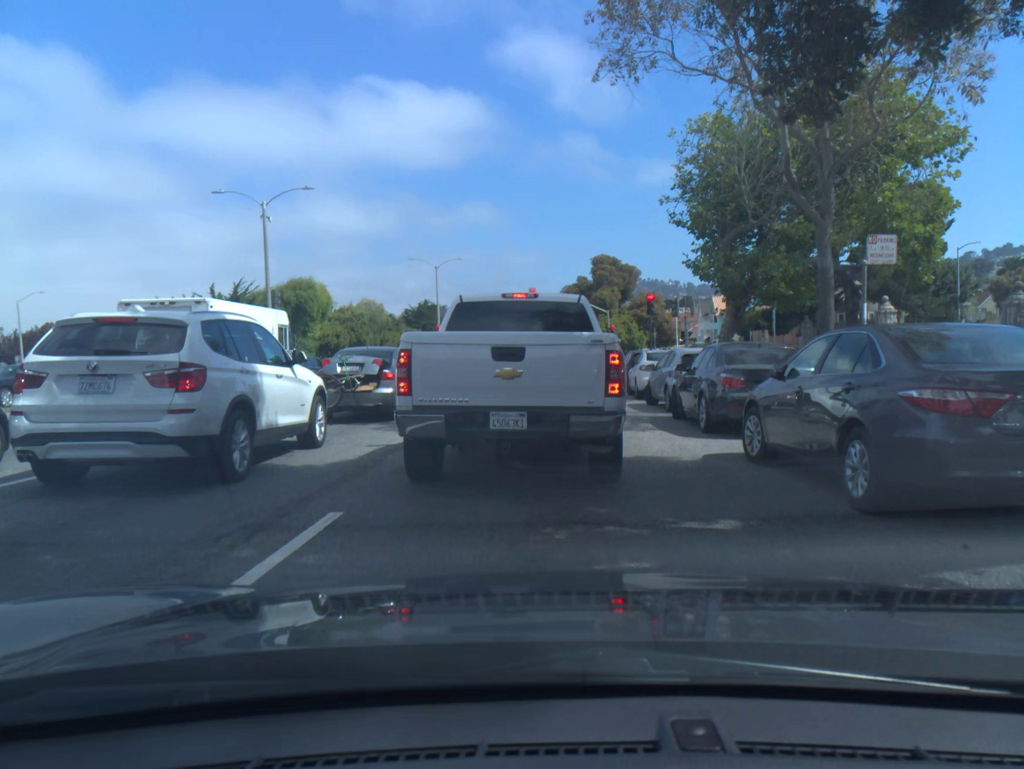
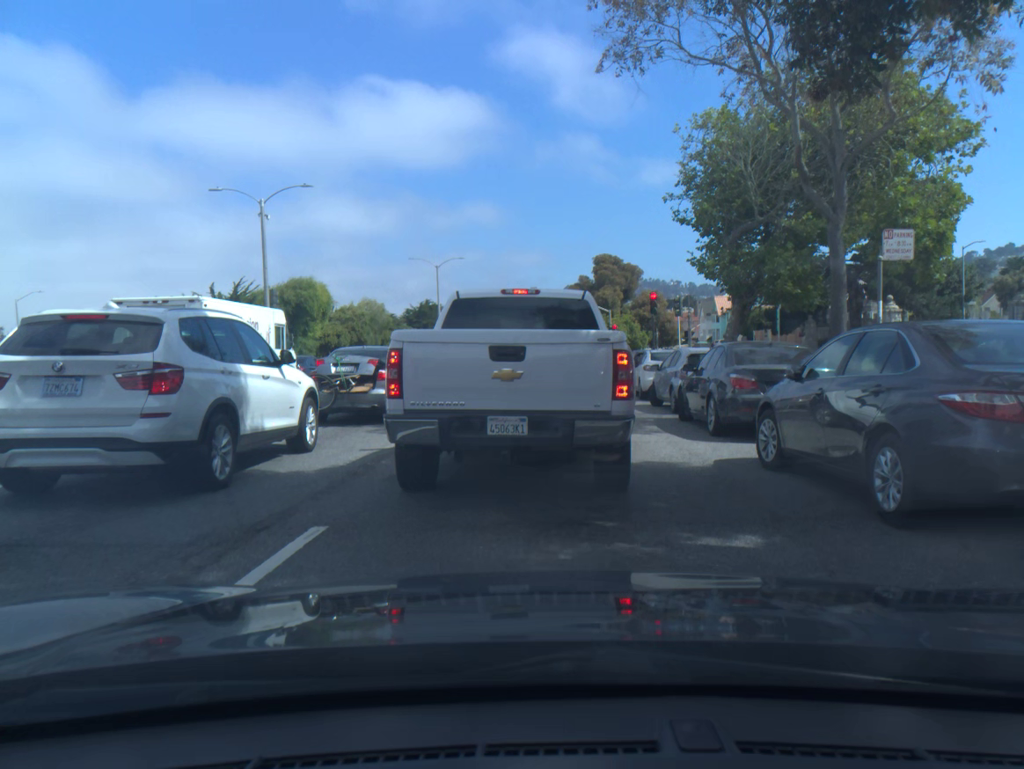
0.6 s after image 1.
(0.0, +0.5) m; 0°
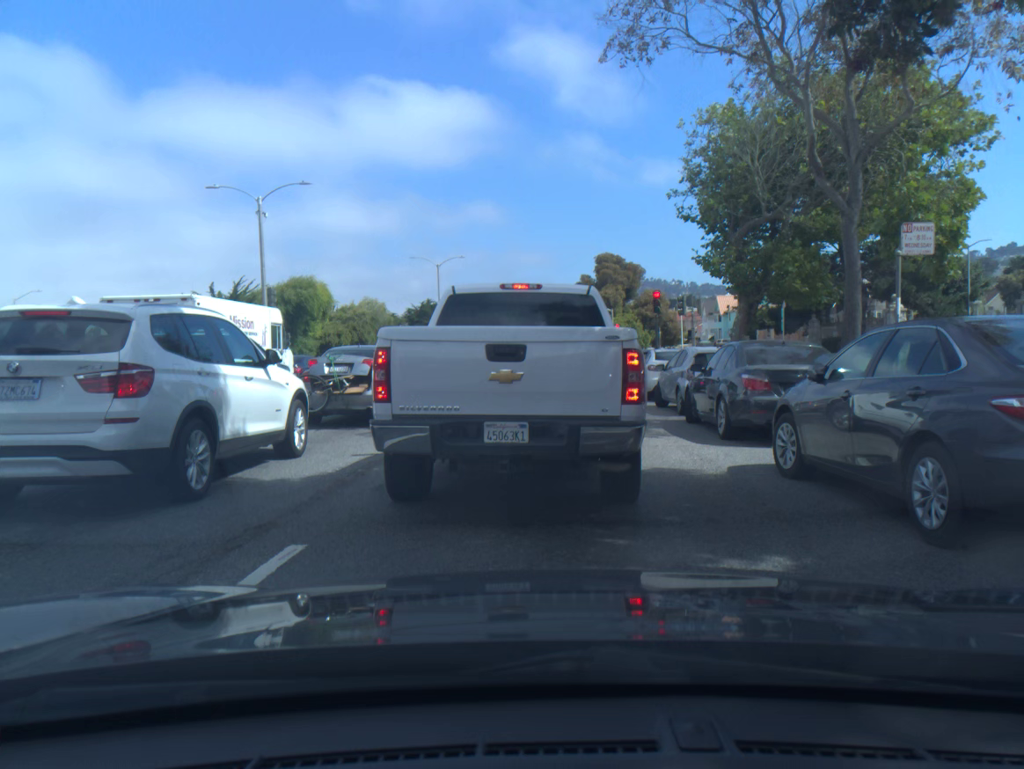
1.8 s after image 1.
(0.0, +0.6) m; 0°
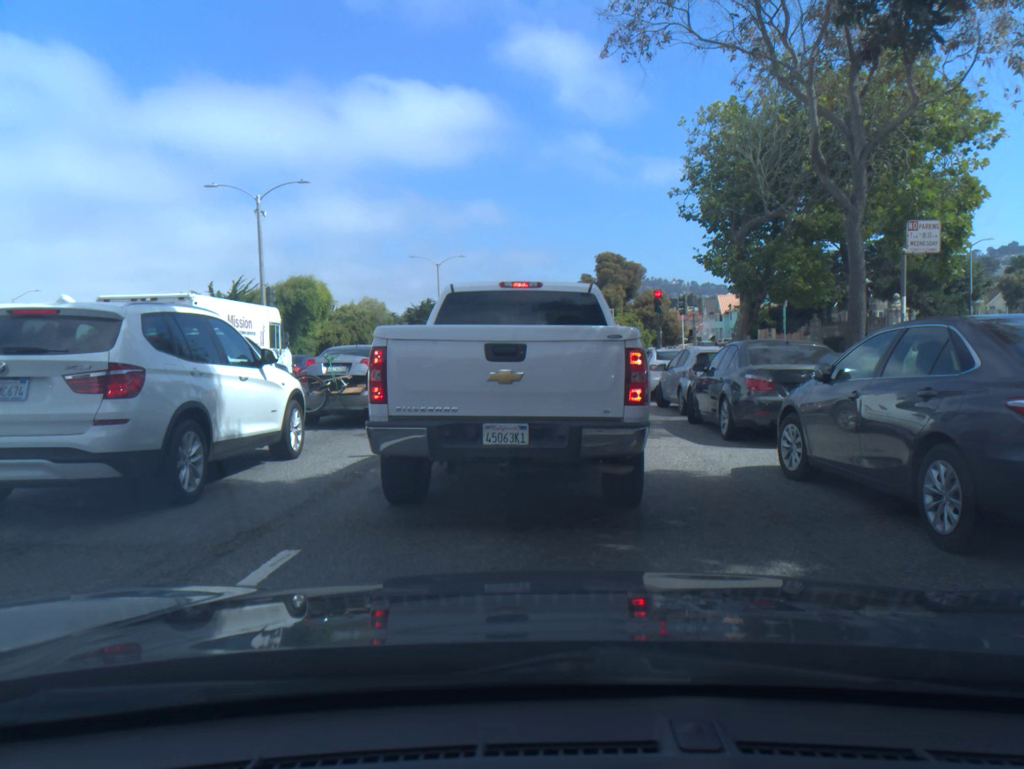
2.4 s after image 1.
(0.0, +0.1) m; 0°
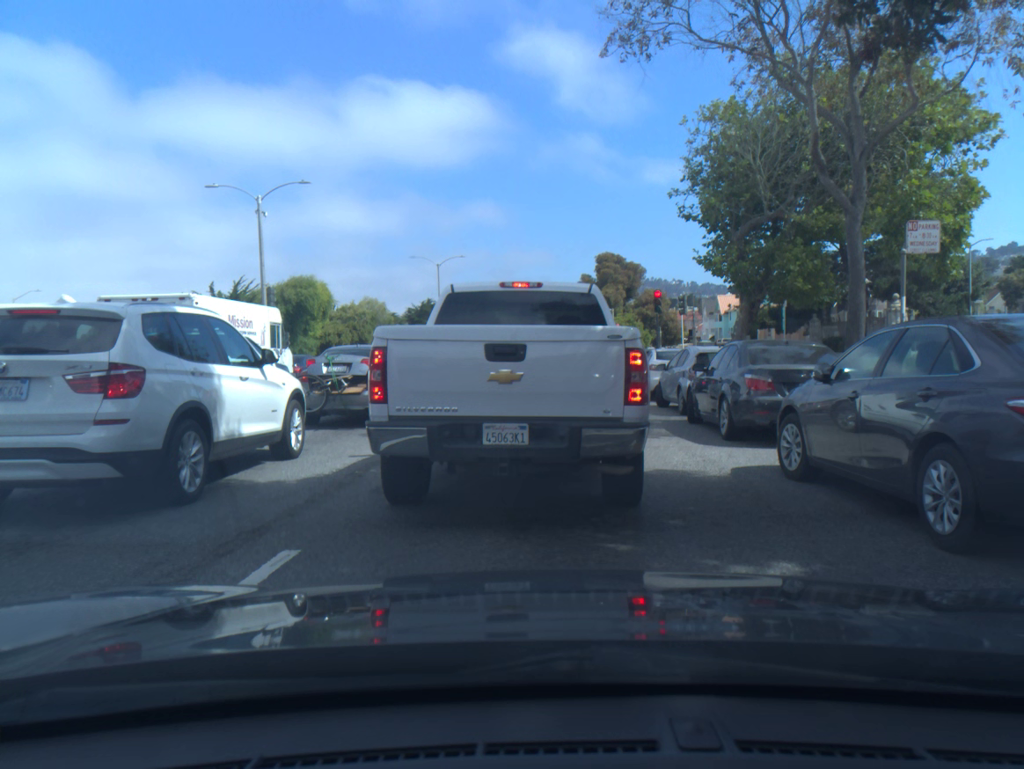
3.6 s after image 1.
(0.0, 0.0) m; 0°
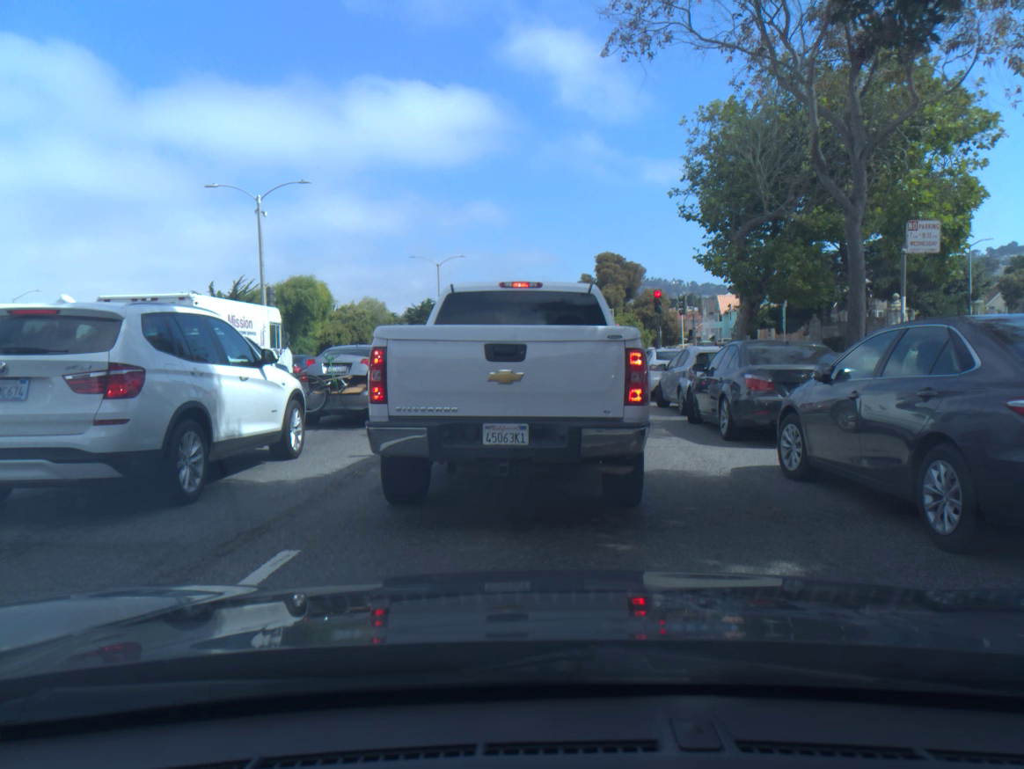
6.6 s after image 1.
(0.0, 0.0) m; 0°
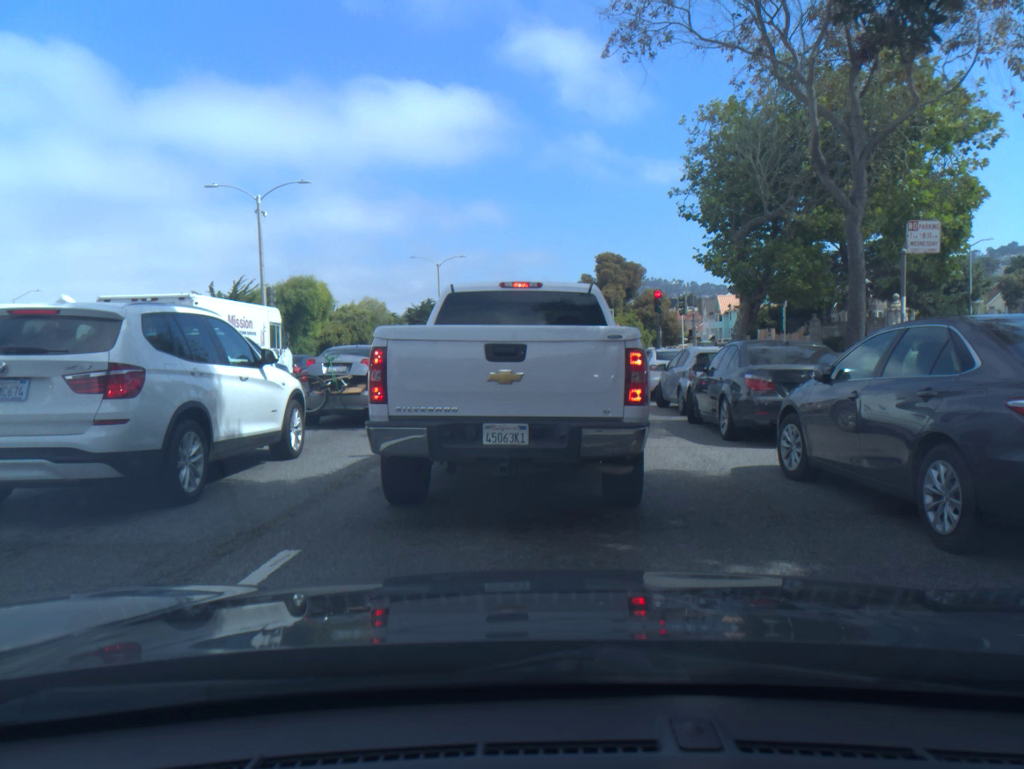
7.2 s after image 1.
(0.0, 0.0) m; 0°
